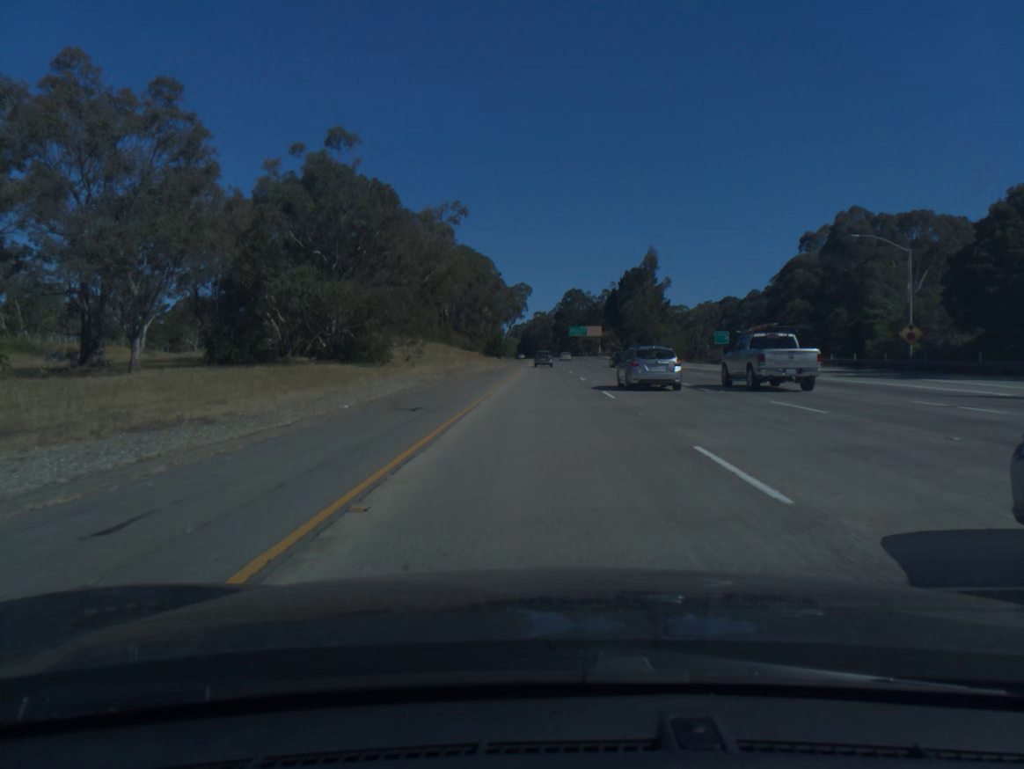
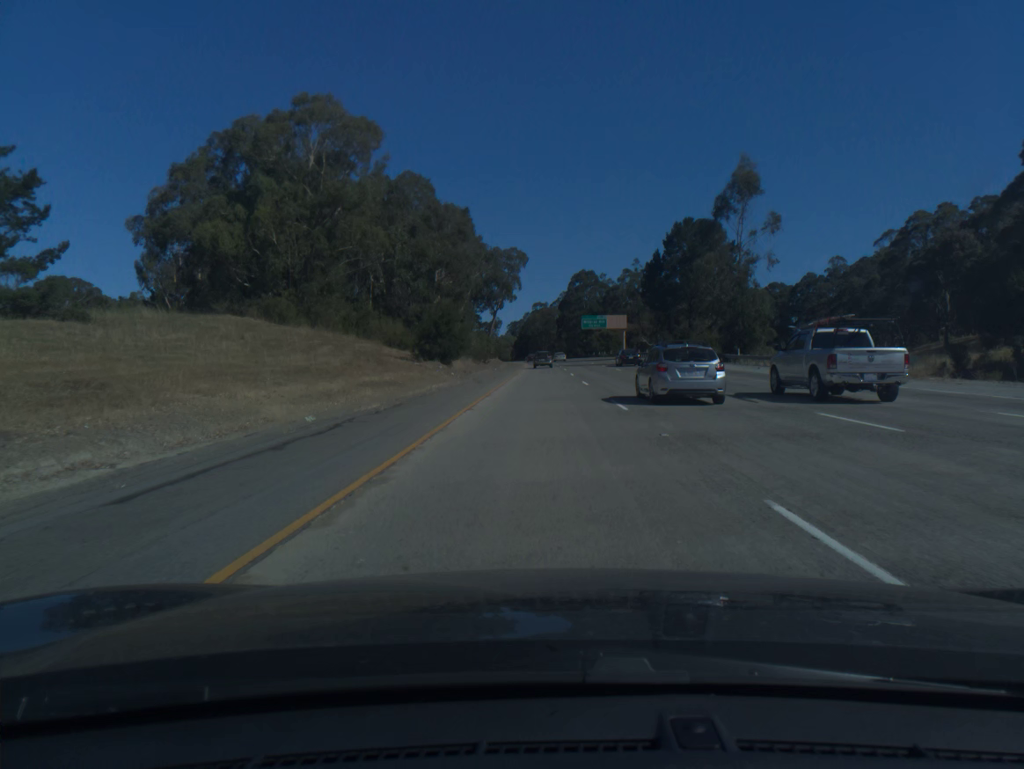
(+0.1, +62.4) m; 0°
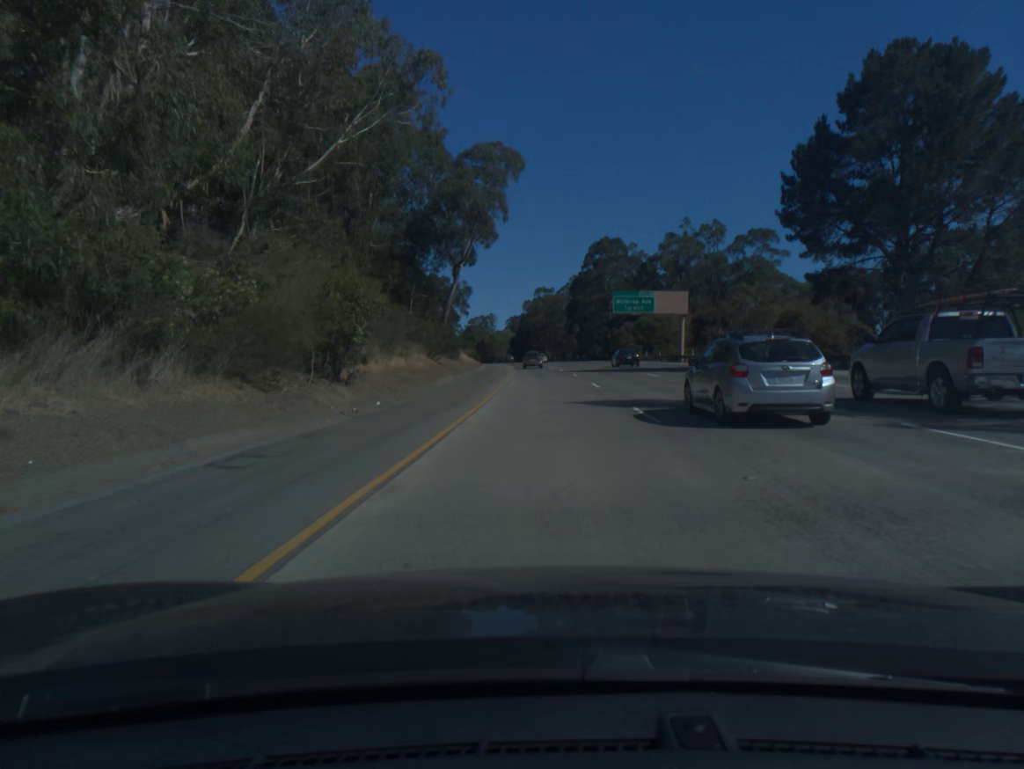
(-0.2, +62.1) m; 0°
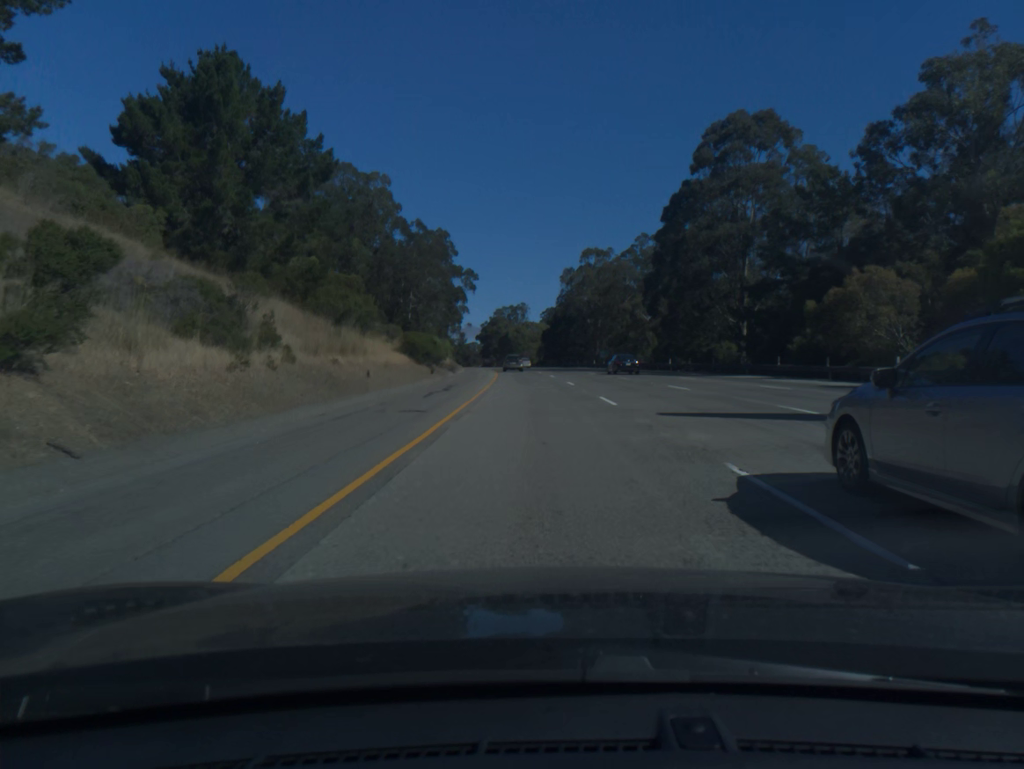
(-1.3, +82.3) m; -3°
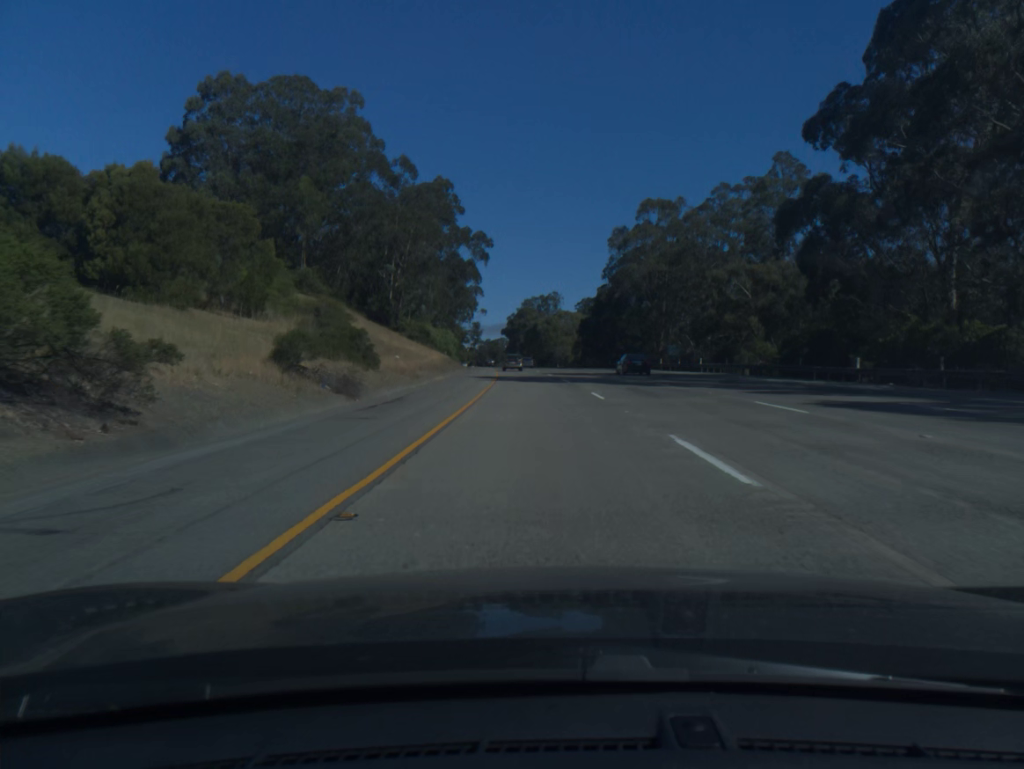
(-0.8, +40.9) m; -2°
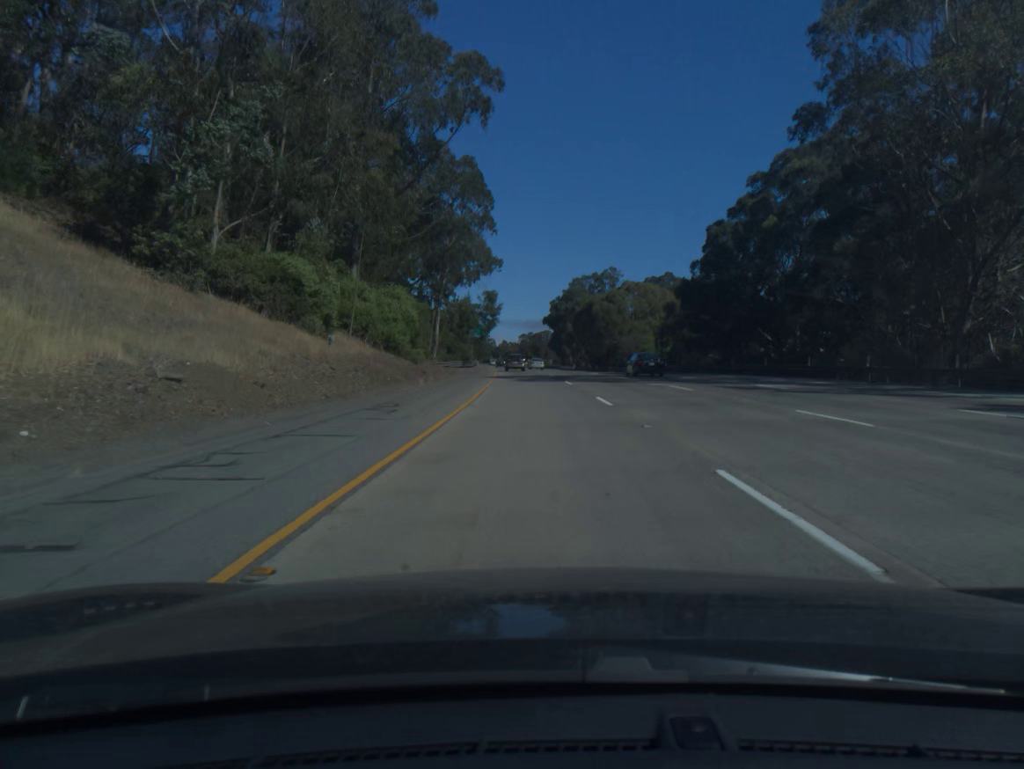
(-1.8, +61.2) m; -3°
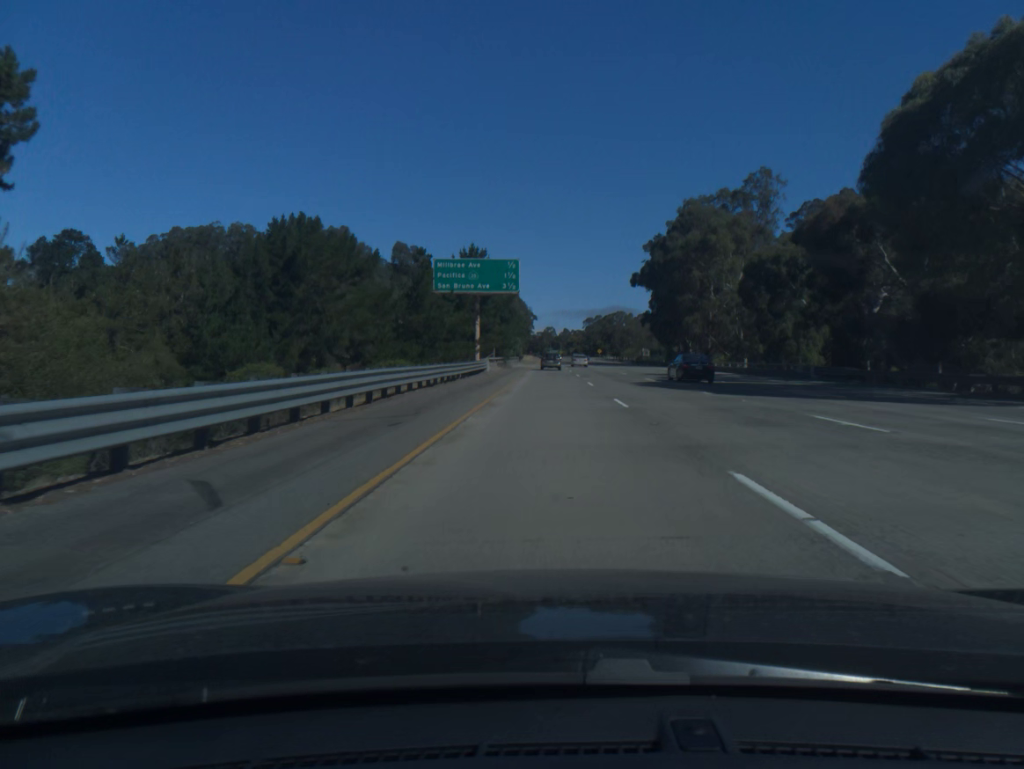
(-4.7, +102.0) m; -5°
